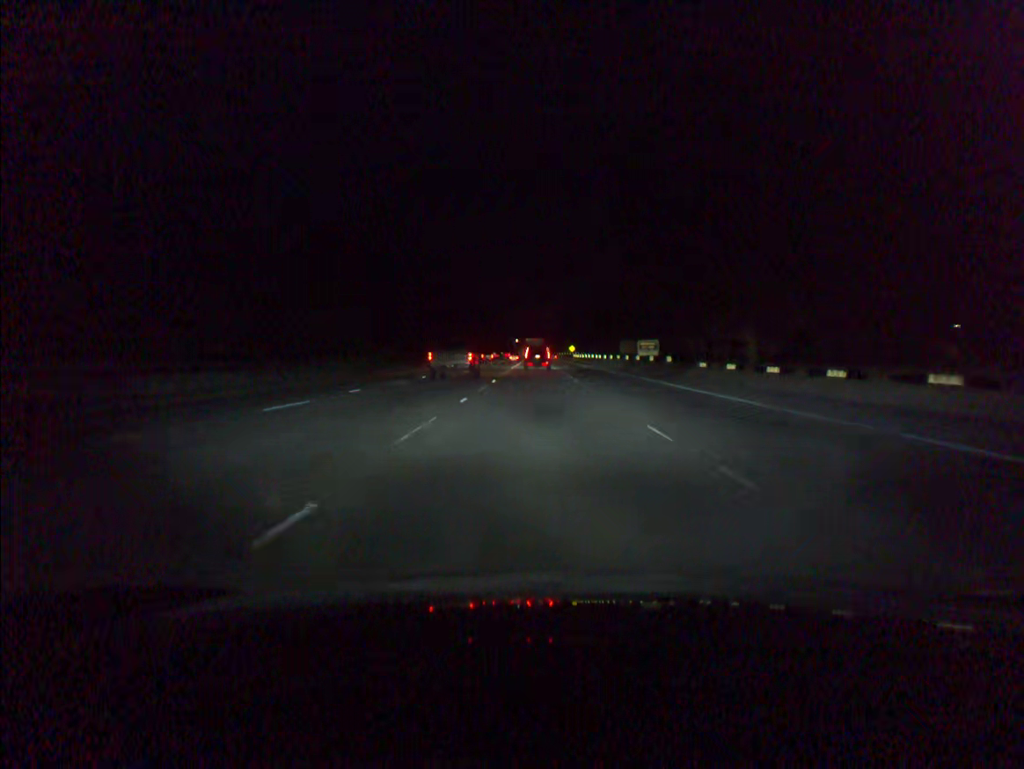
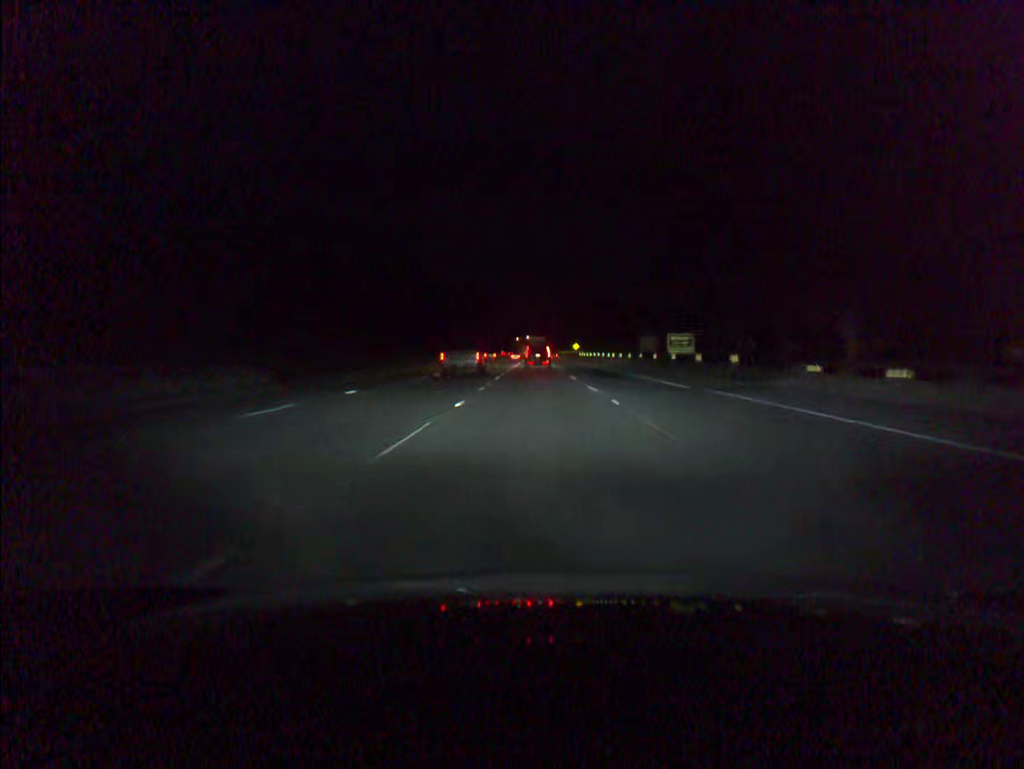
(0.0, +16.2) m; 0°
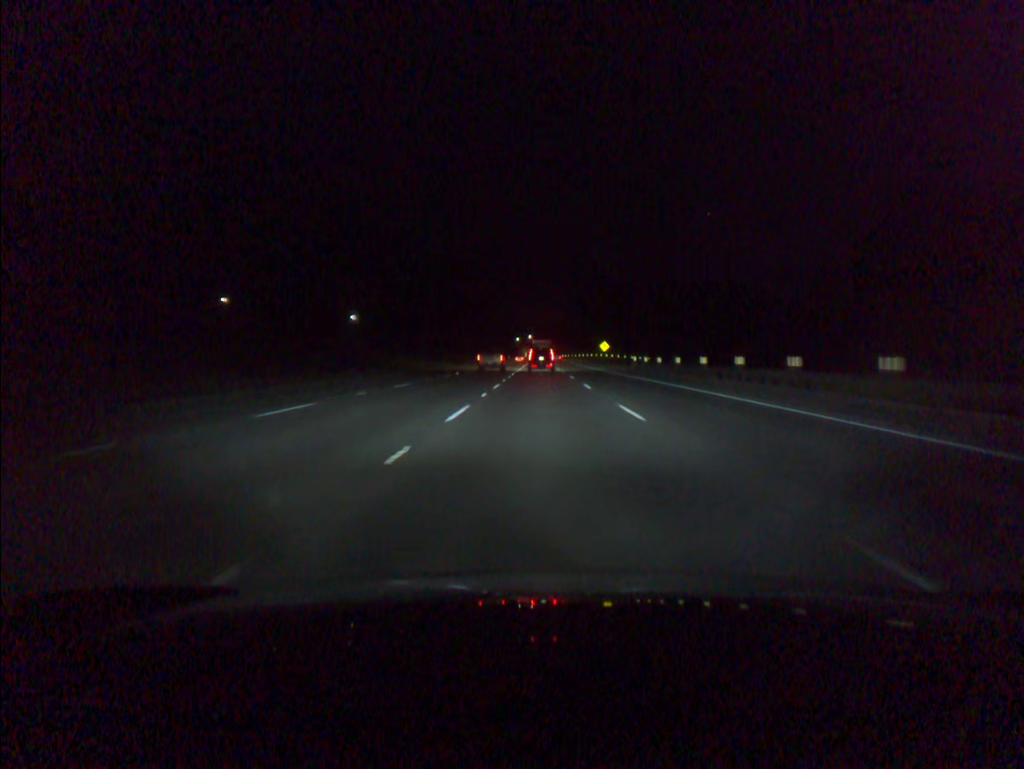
(-0.3, +80.8) m; 0°
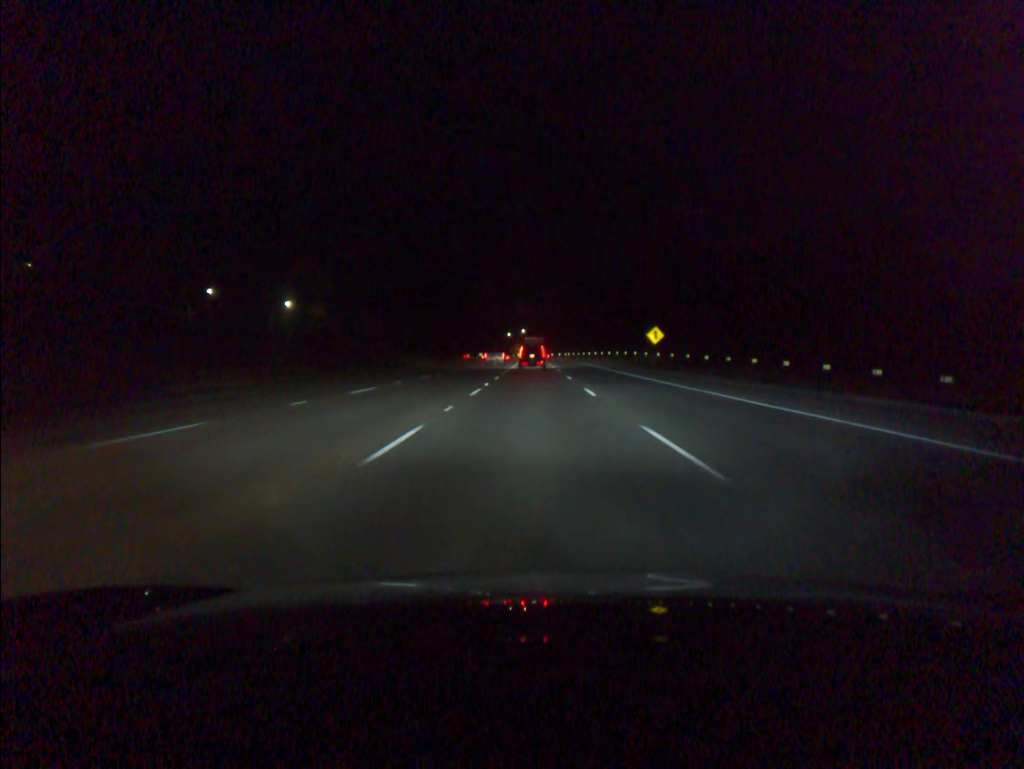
(+0.4, +64.6) m; 0°
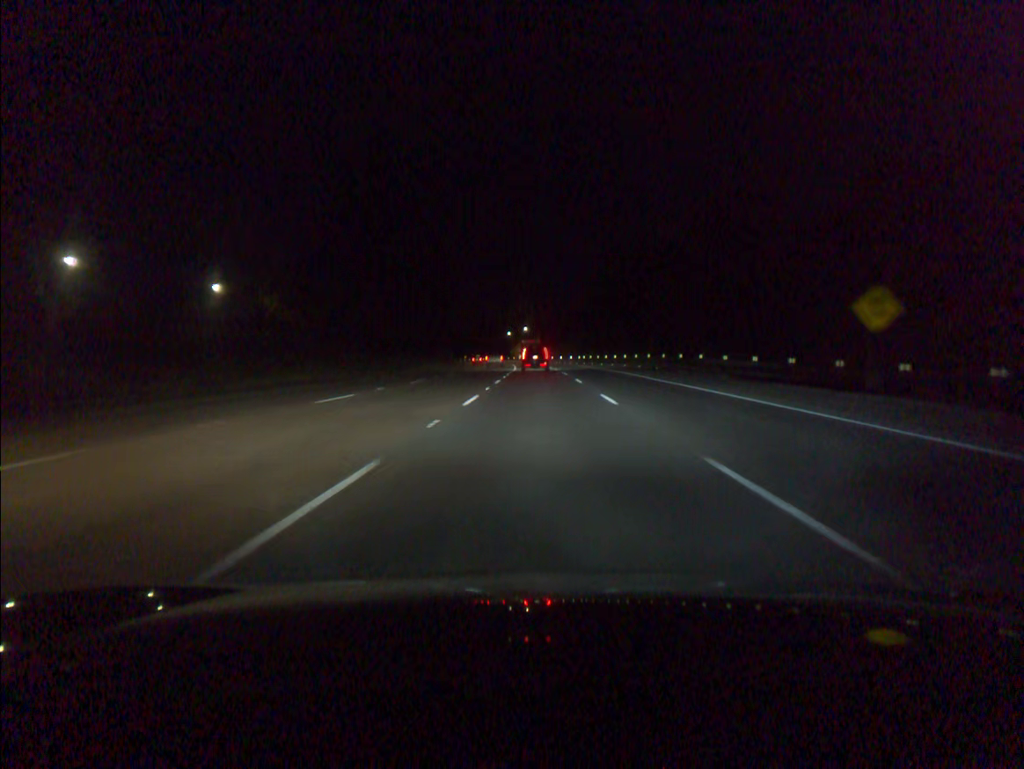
(-0.2, +48.1) m; 0°
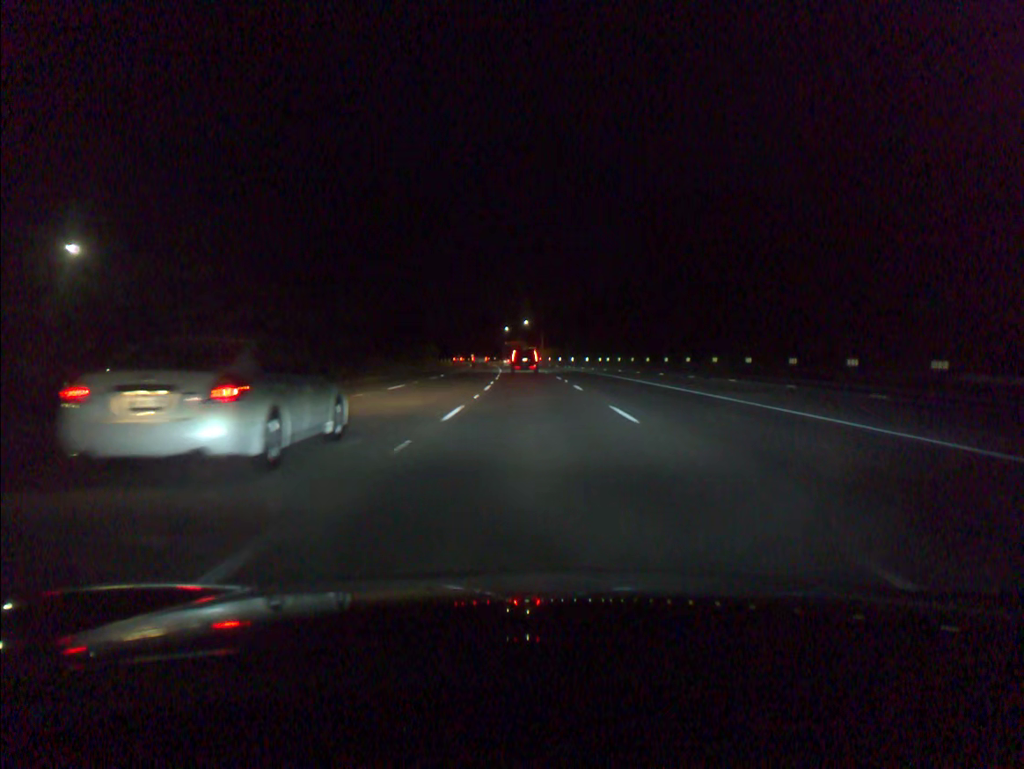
(0.0, +47.7) m; 0°
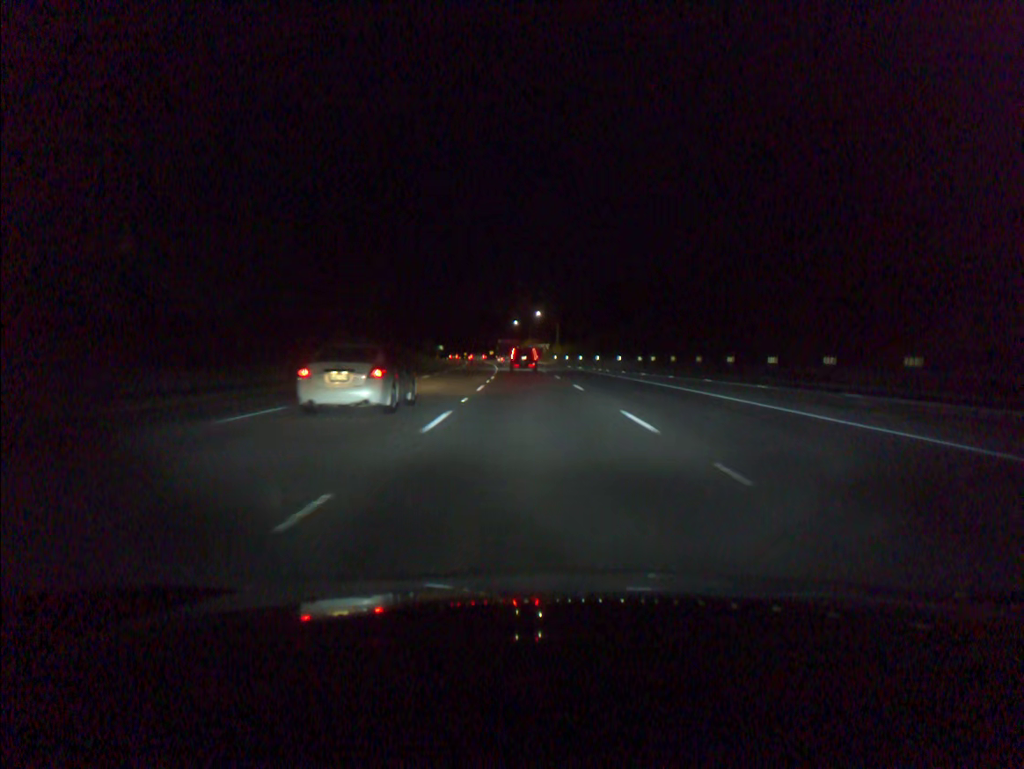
(-0.2, +31.7) m; -1°
